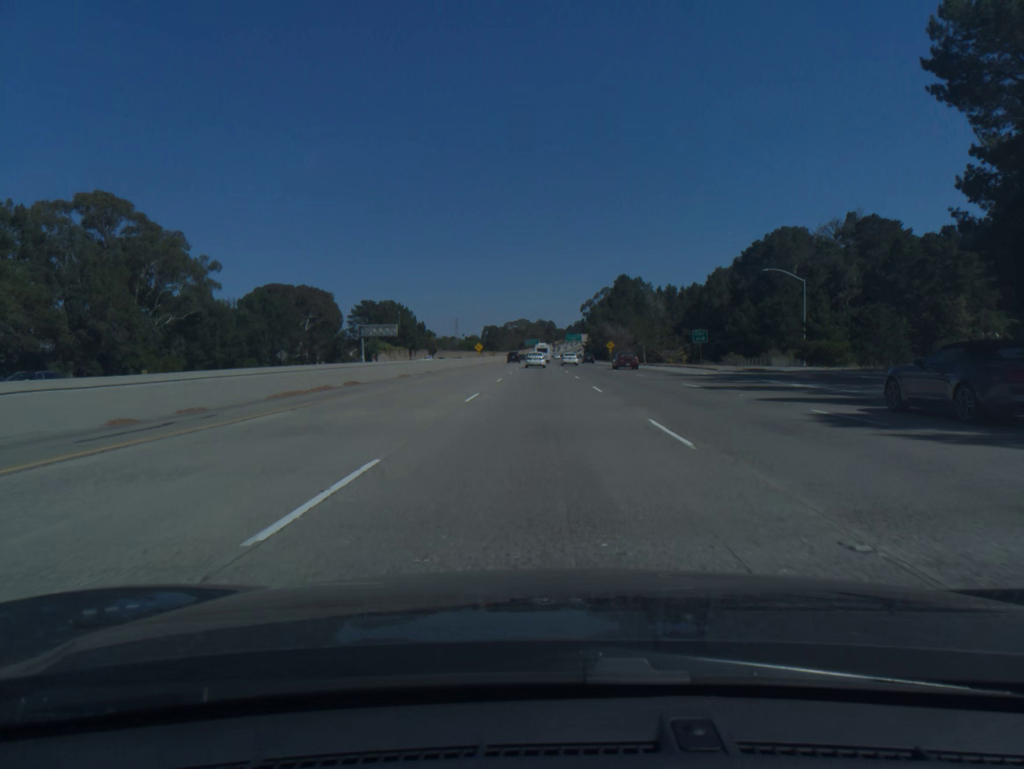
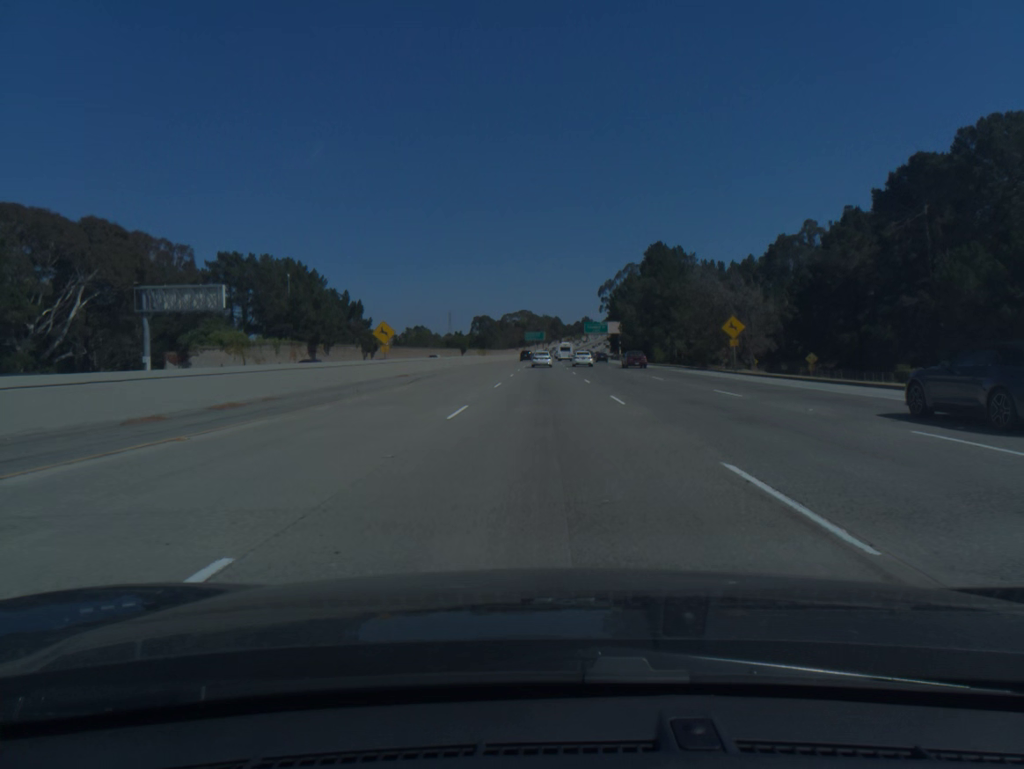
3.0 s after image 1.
(-0.4, +92.9) m; 0°
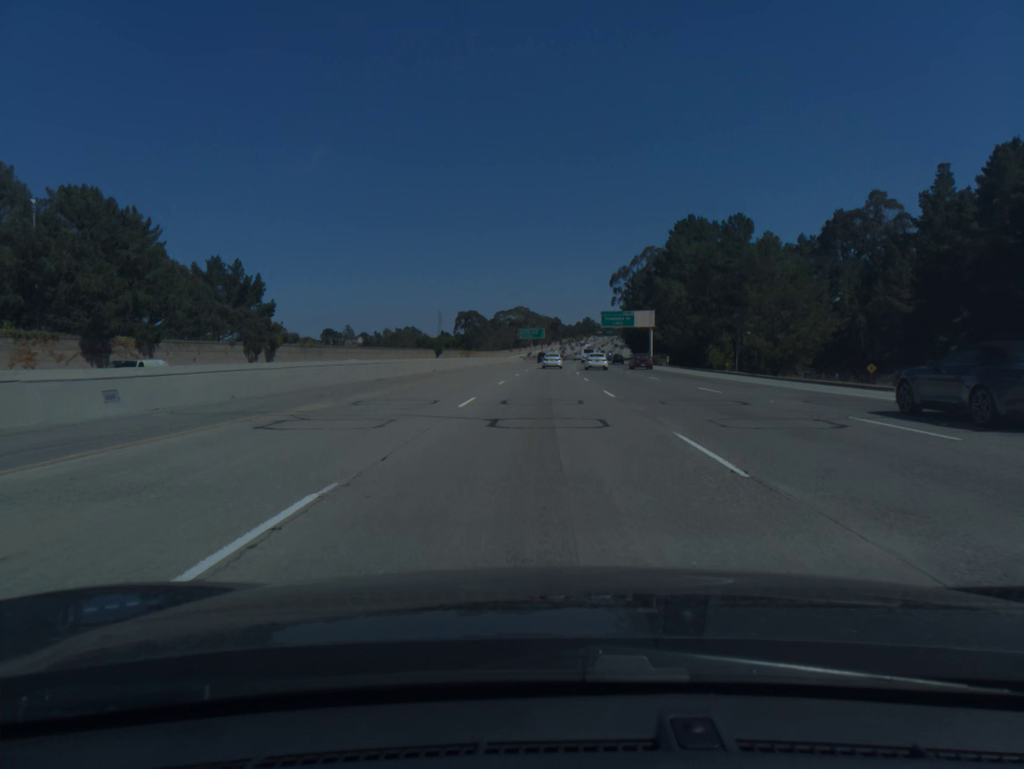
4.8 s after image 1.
(+0.1, +55.7) m; 0°
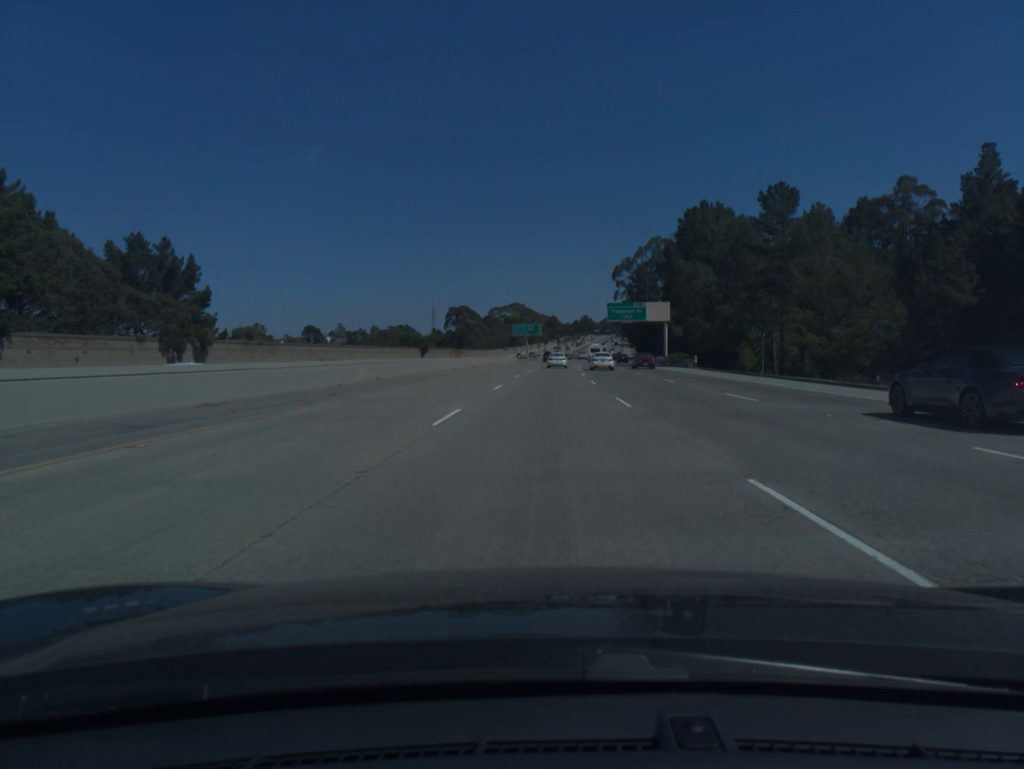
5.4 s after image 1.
(0.0, +18.6) m; 0°
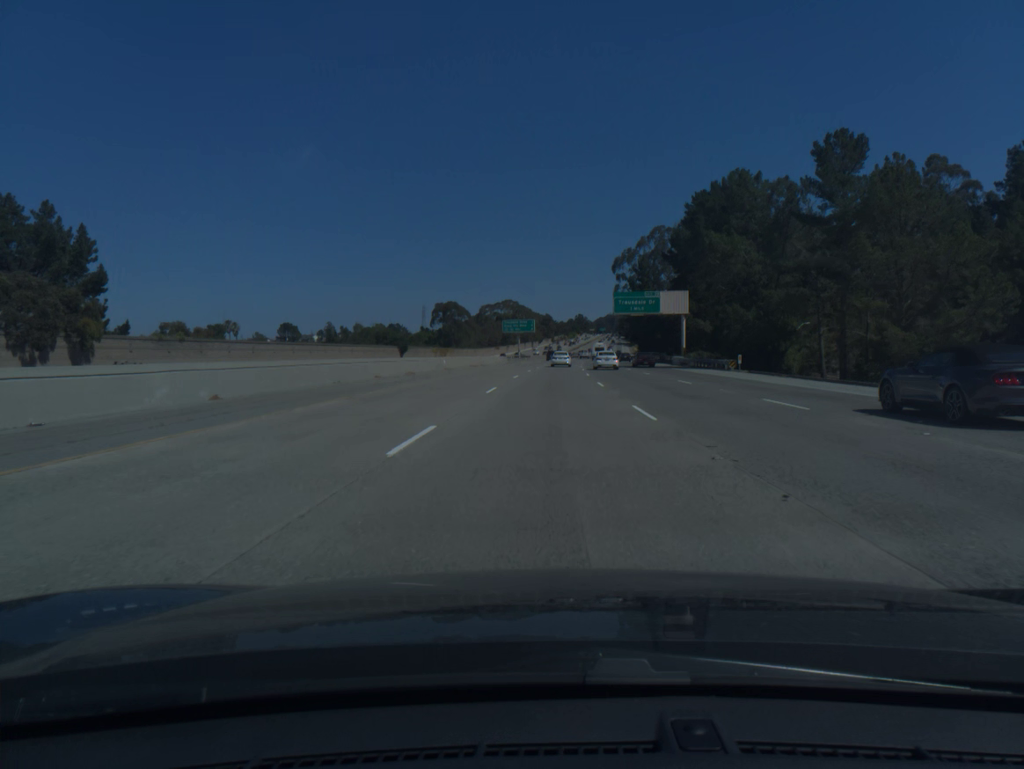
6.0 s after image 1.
(+0.1, +18.6) m; 0°
